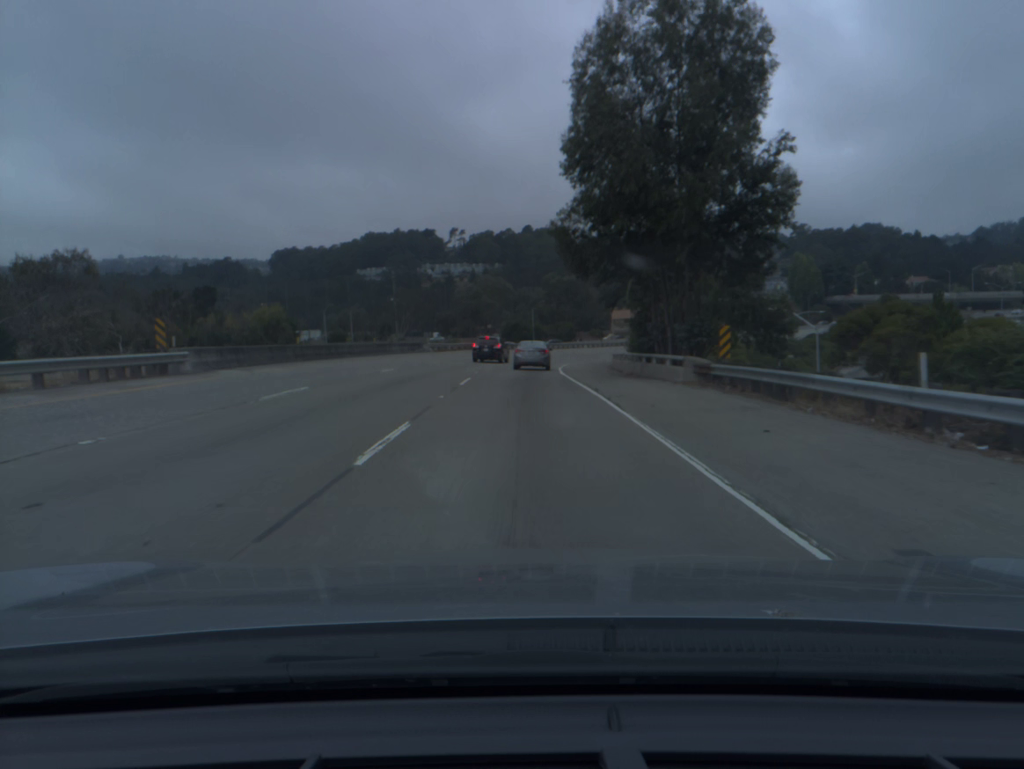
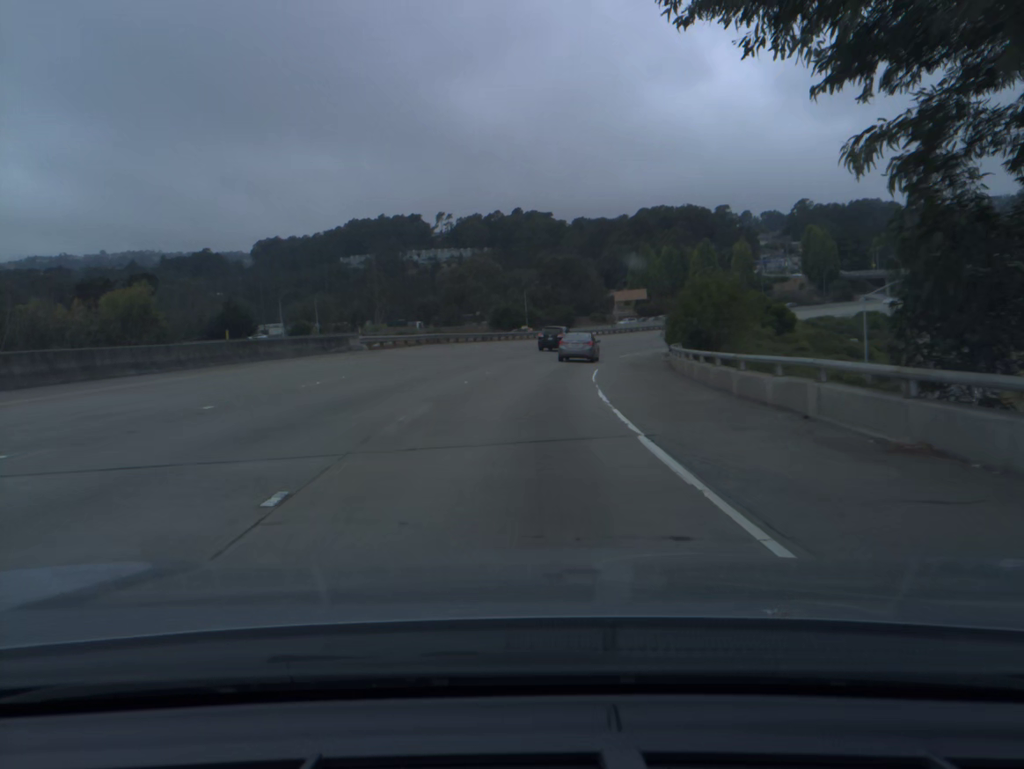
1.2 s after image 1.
(+0.1, +25.9) m; +1°
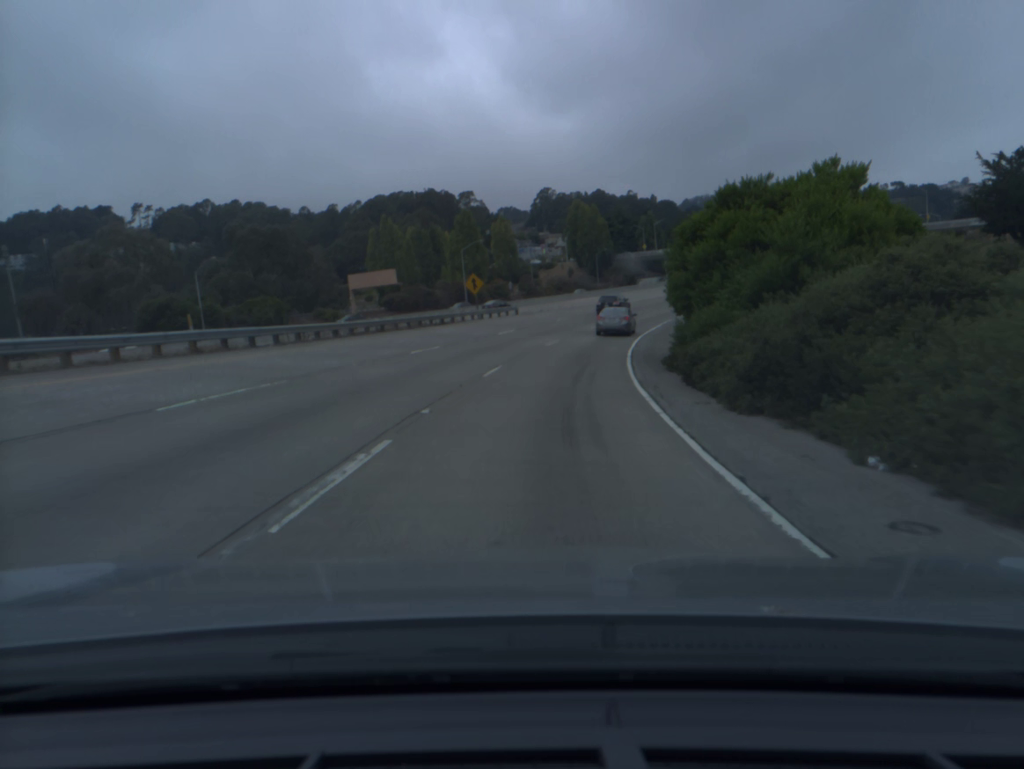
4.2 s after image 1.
(+7.7, +63.6) m; +18°
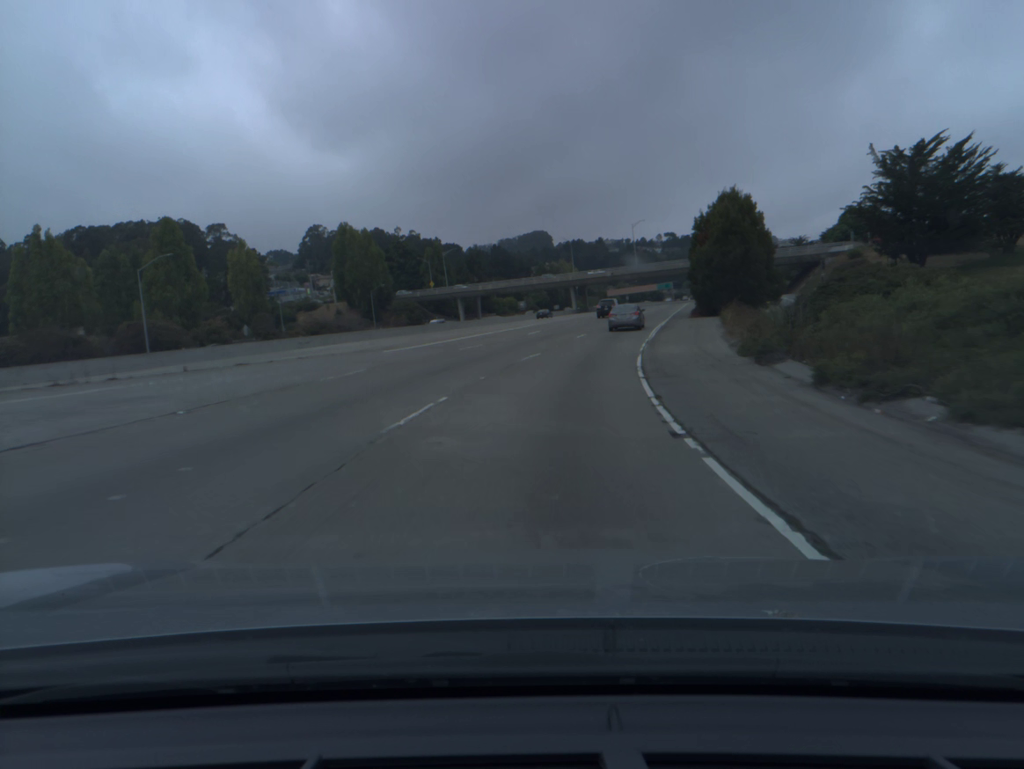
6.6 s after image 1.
(+6.5, +50.0) m; +15°
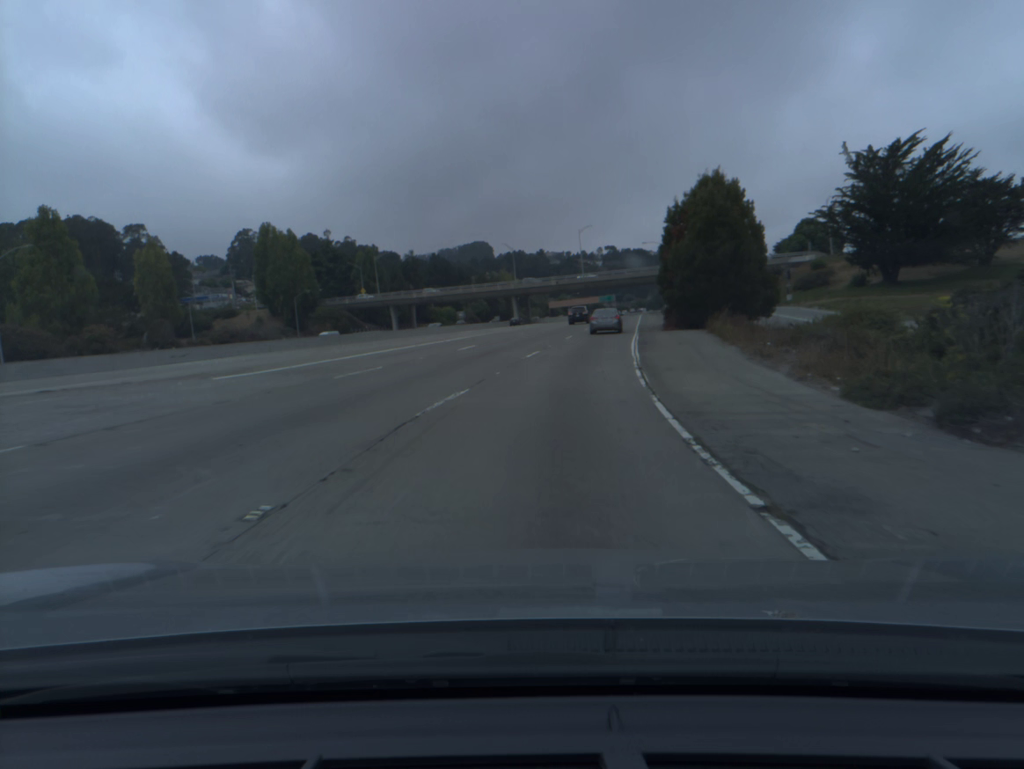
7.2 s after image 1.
(+0.4, +12.5) m; +4°
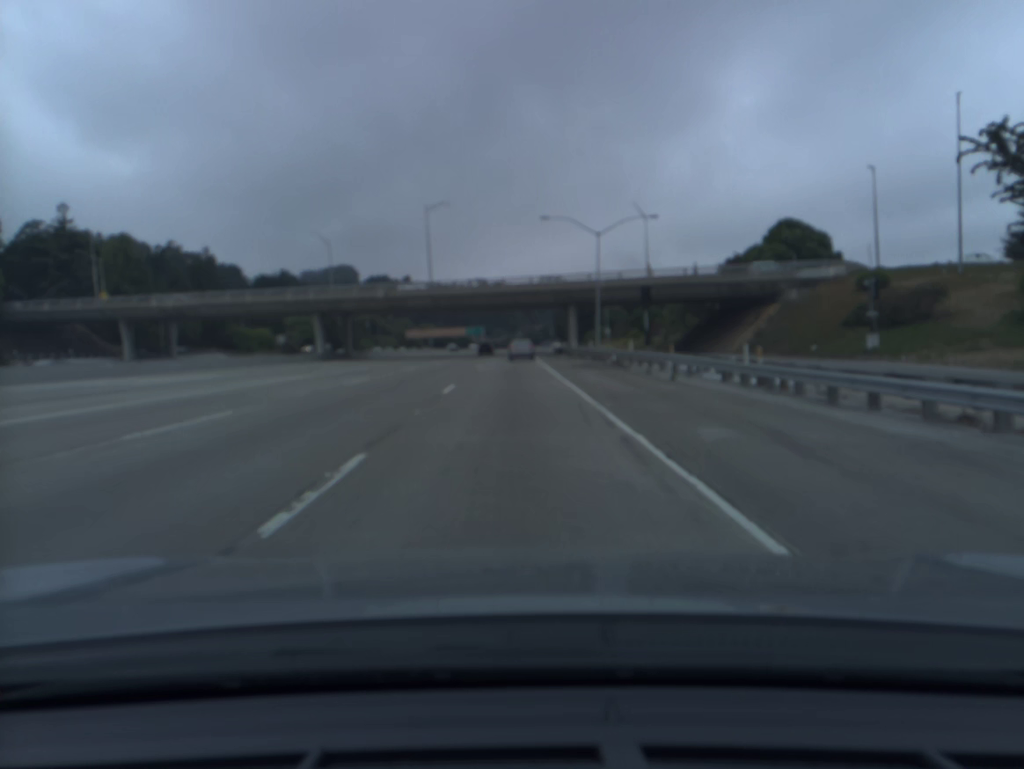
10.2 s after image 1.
(+7.4, +62.8) m; +10°
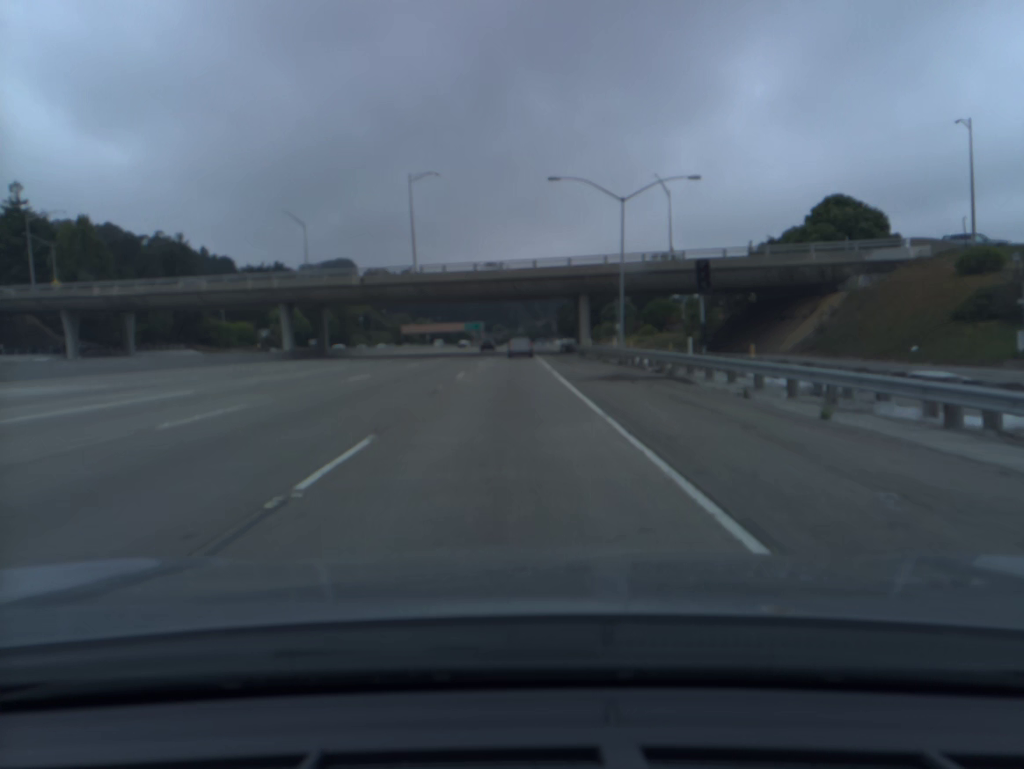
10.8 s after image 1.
(0.0, +13.0) m; 0°
